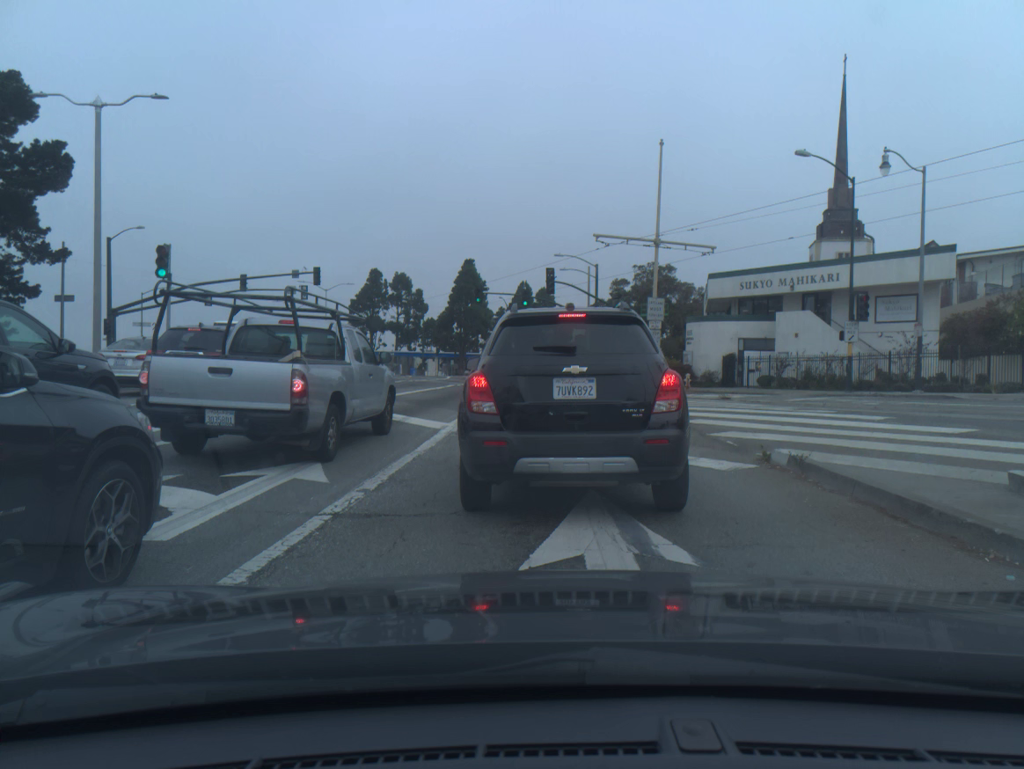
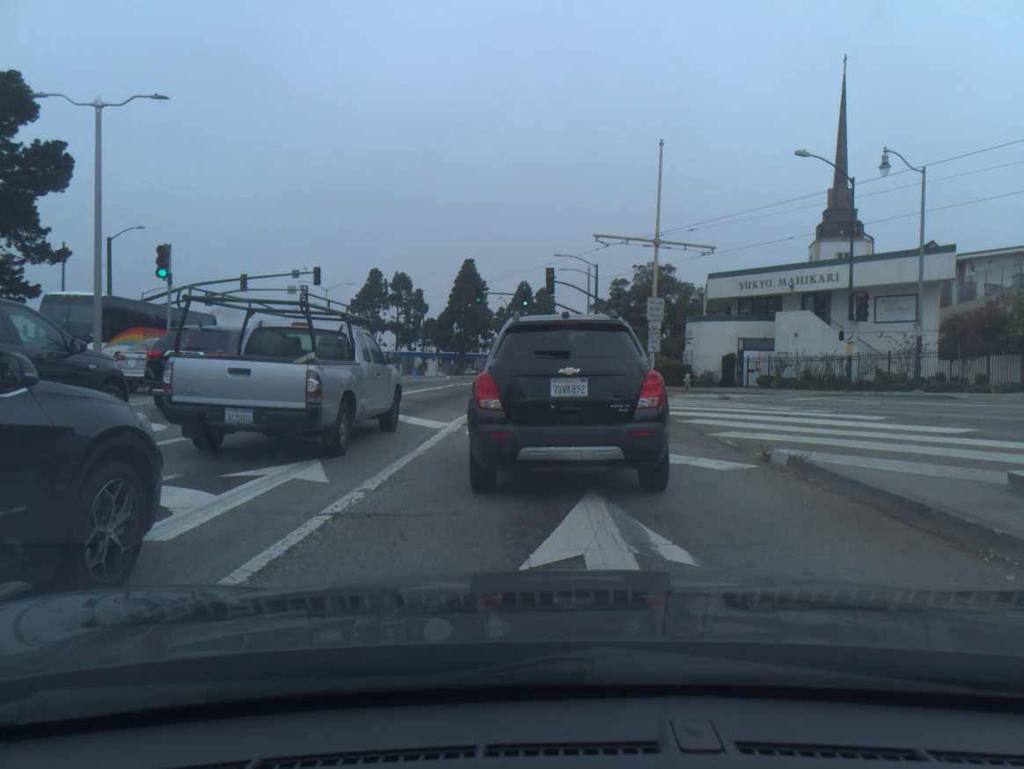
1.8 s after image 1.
(0.0, 0.0) m; 0°
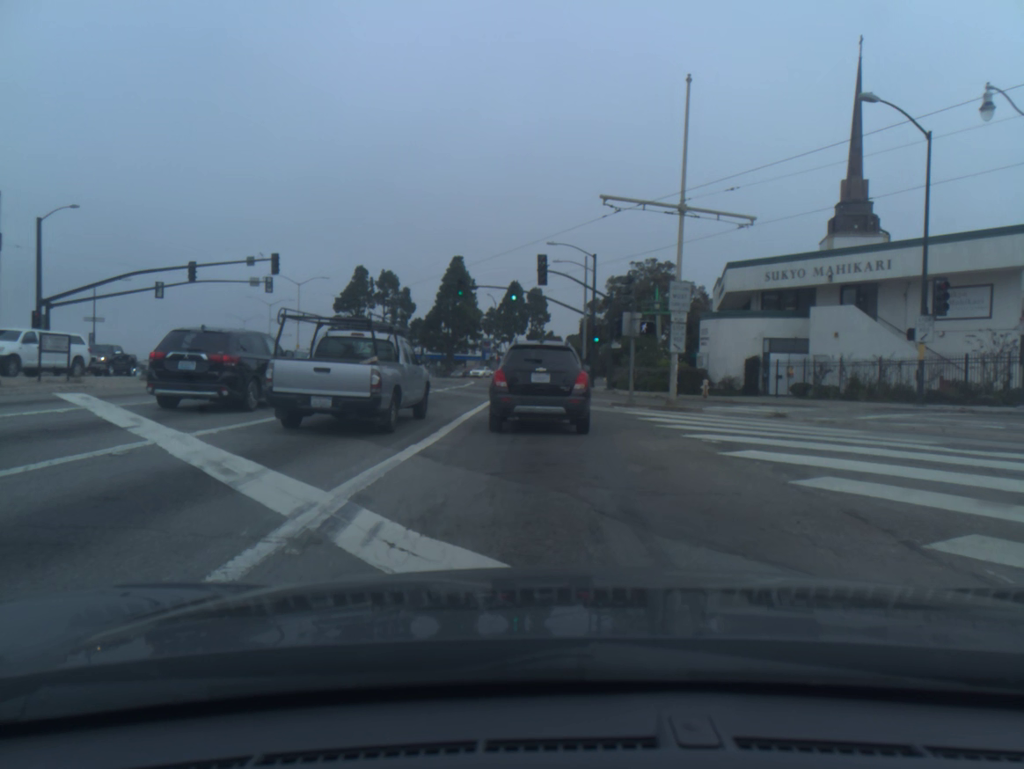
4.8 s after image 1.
(0.0, +7.4) m; 0°
